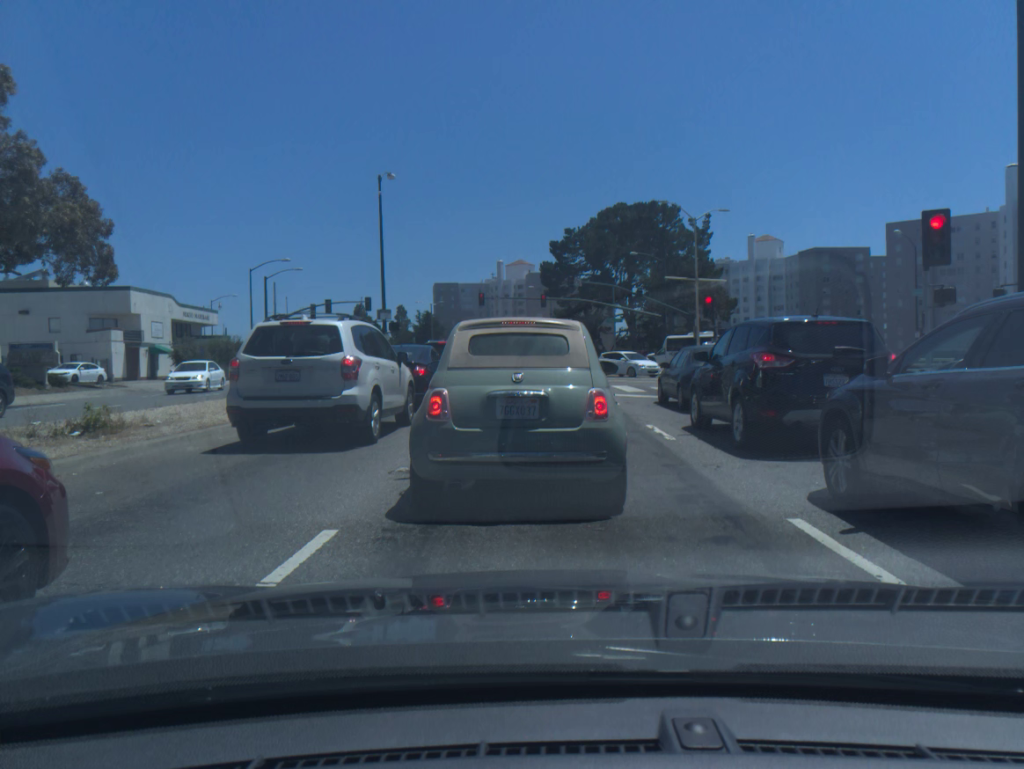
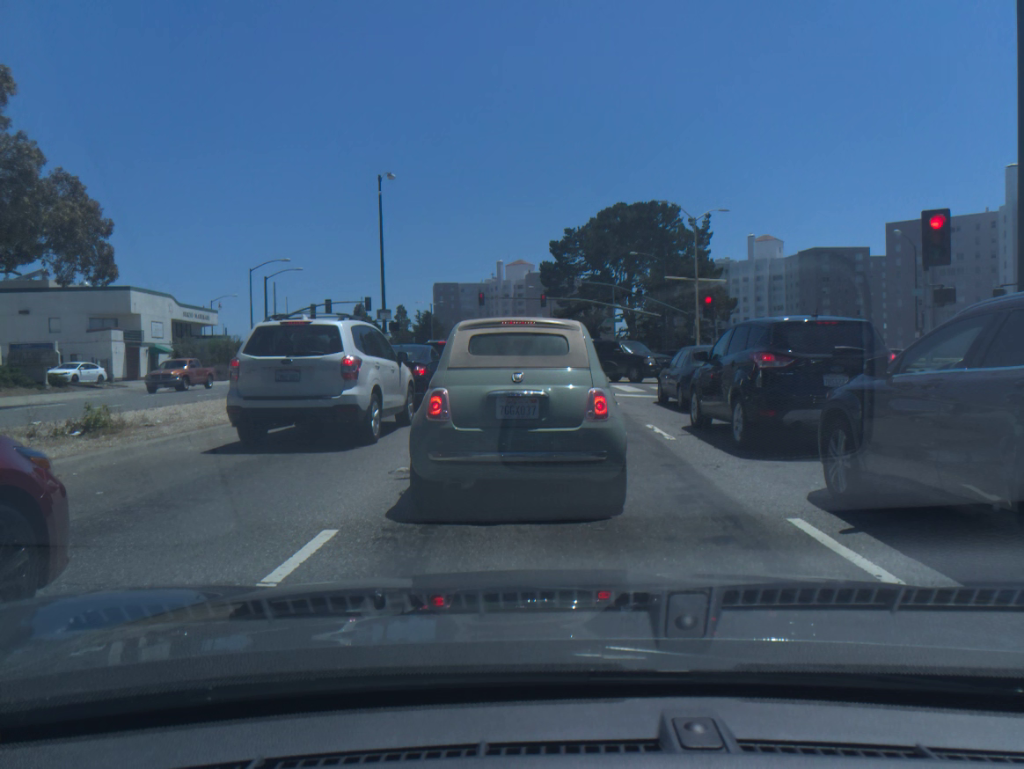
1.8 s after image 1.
(0.0, +0.1) m; 0°
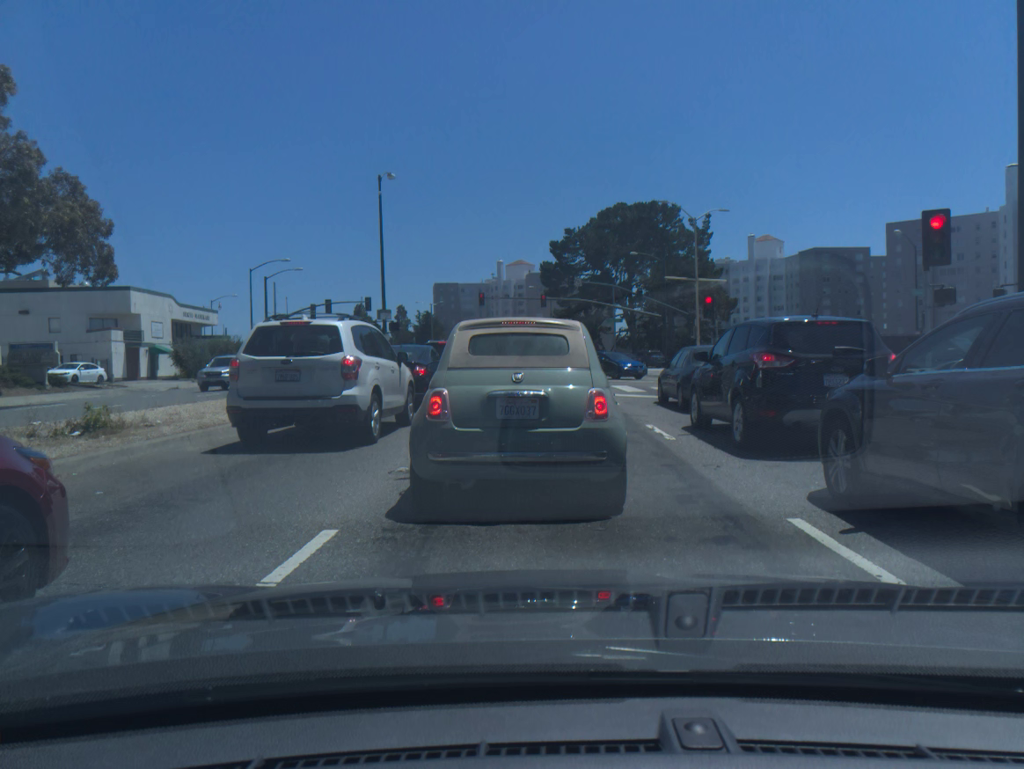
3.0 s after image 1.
(0.0, 0.0) m; 0°
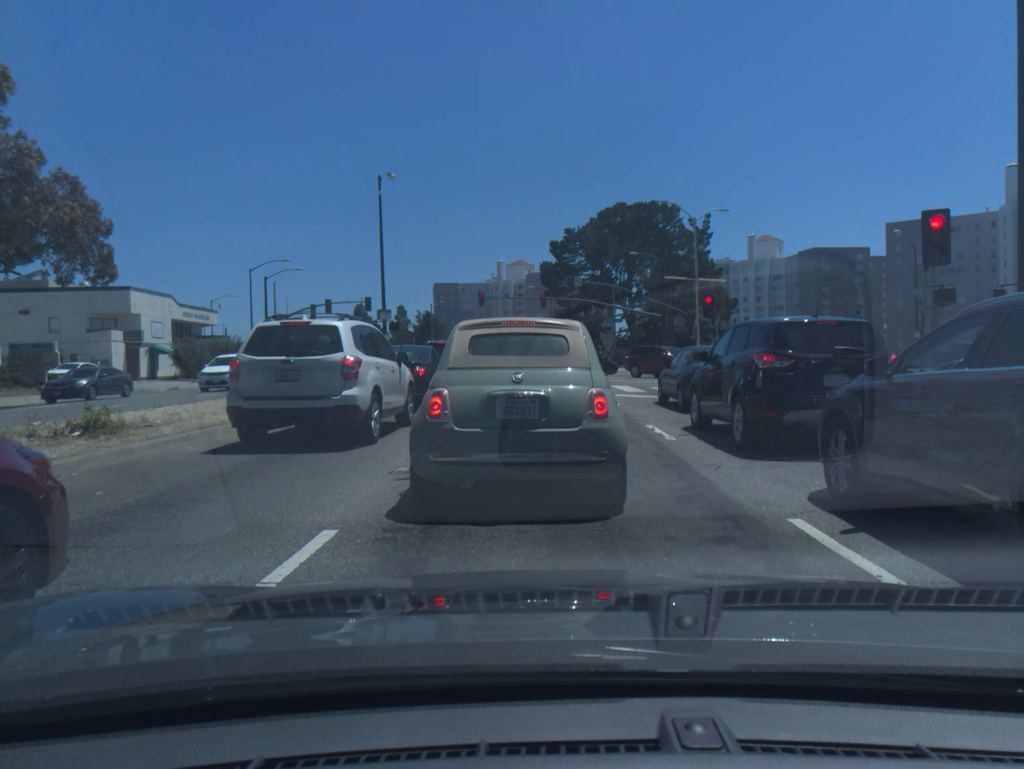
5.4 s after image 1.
(0.0, -0.1) m; 0°
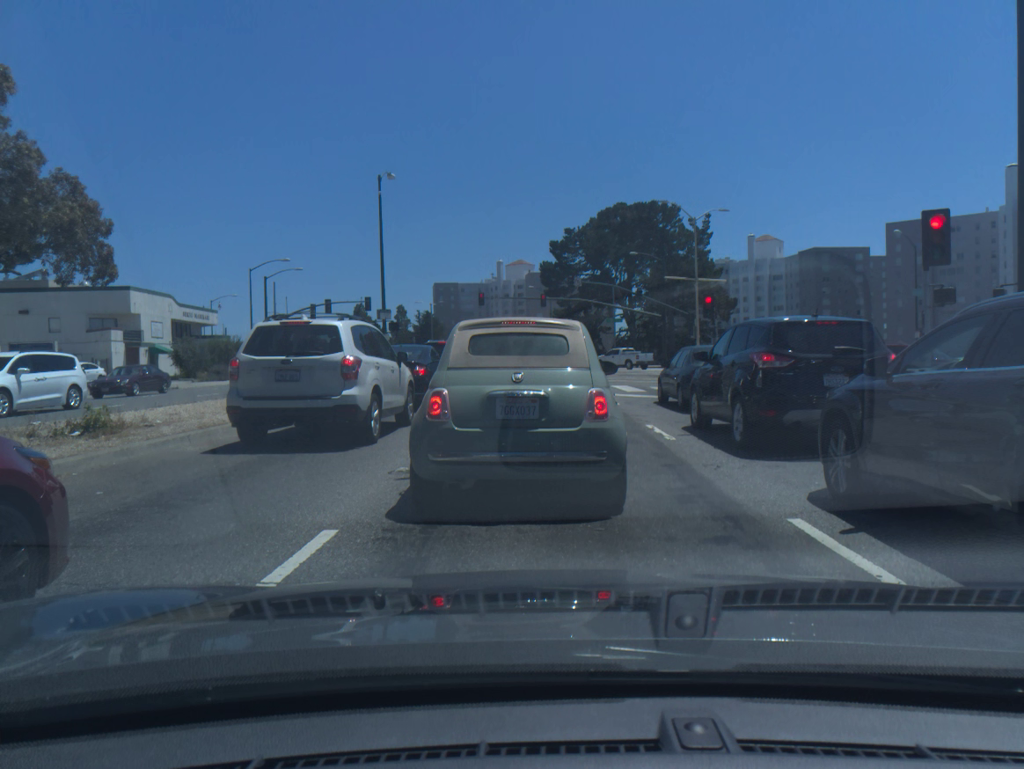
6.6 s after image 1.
(0.0, 0.0) m; 0°
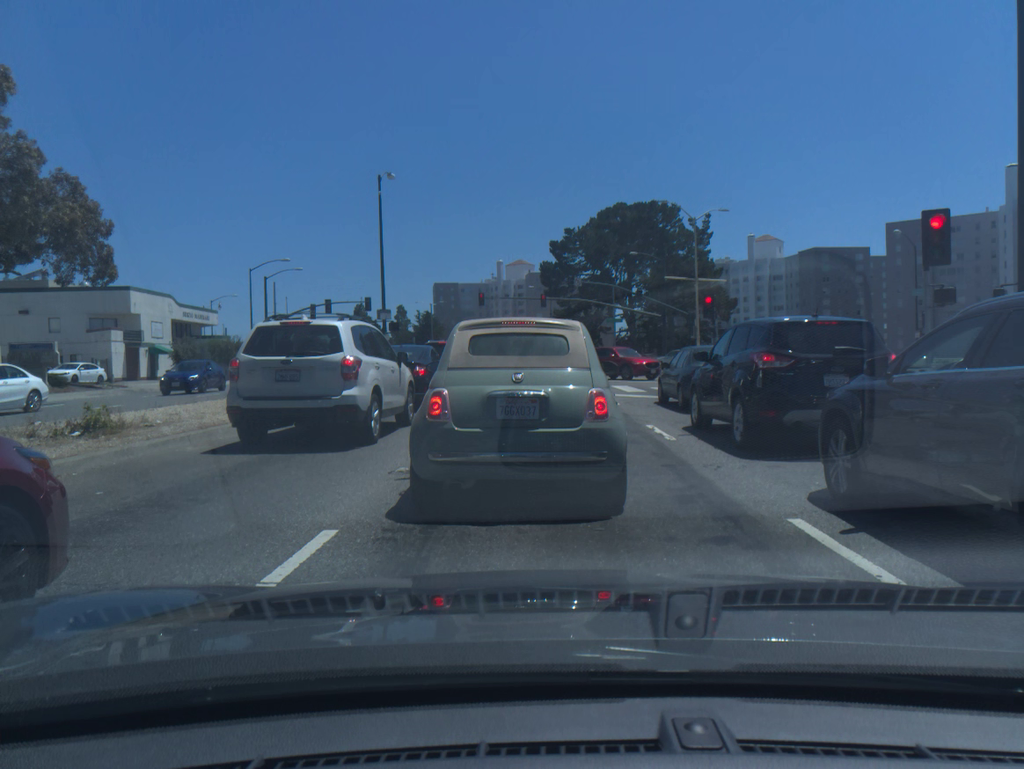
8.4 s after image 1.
(0.0, 0.0) m; 0°
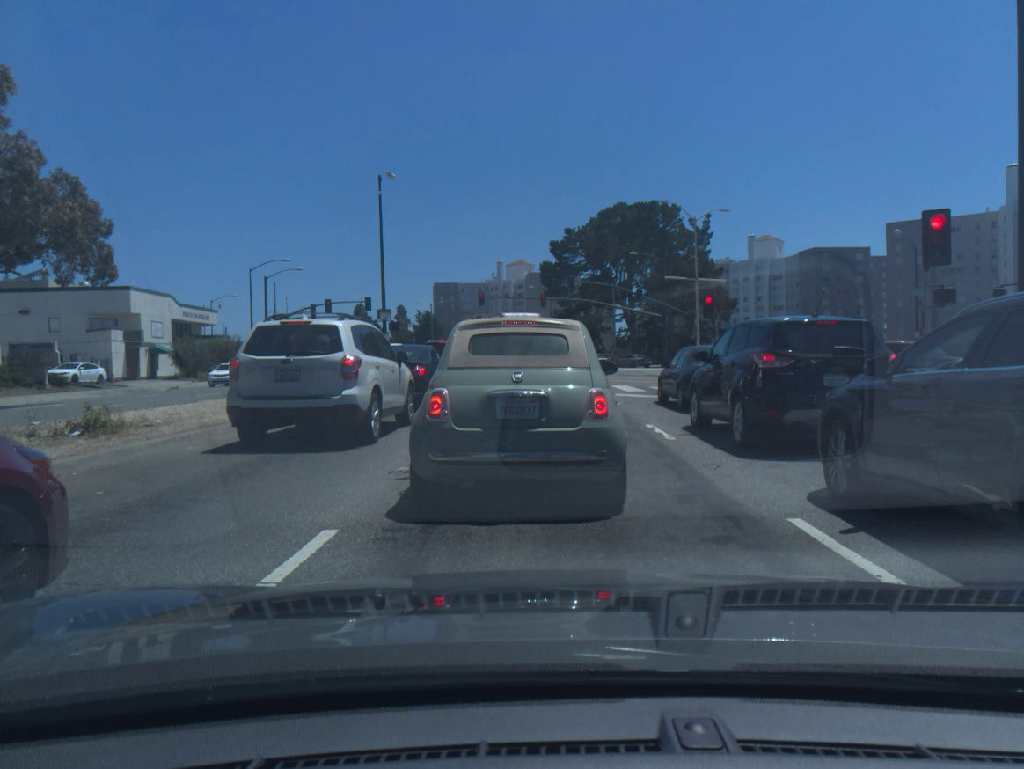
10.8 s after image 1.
(0.0, 0.0) m; 0°
